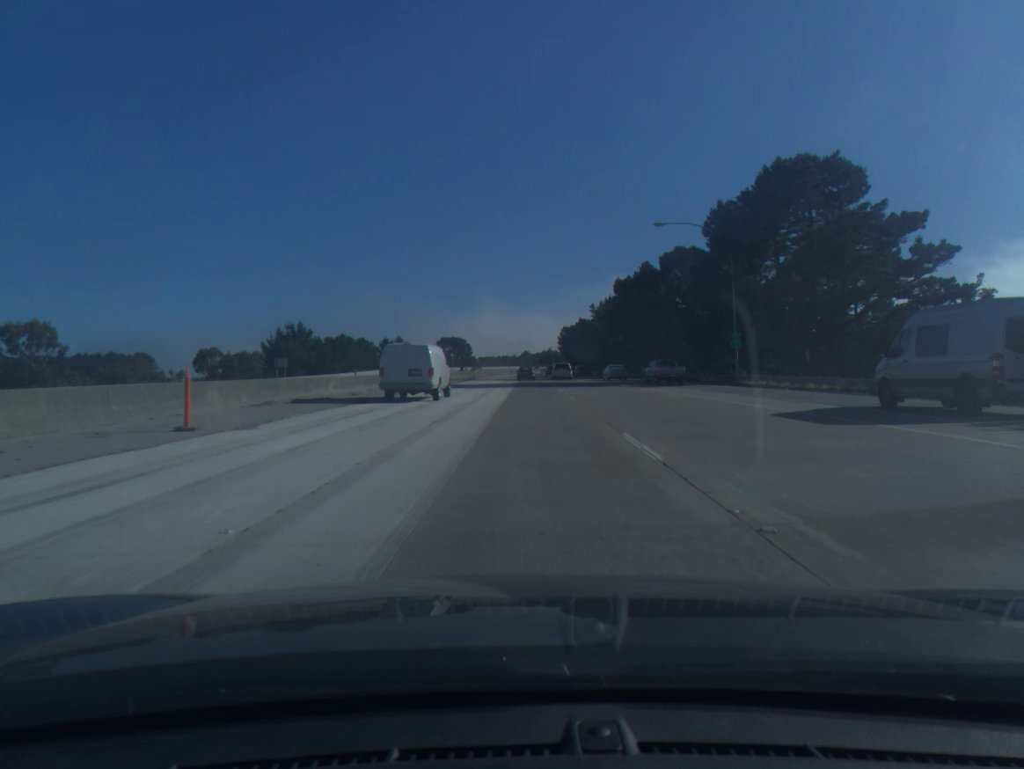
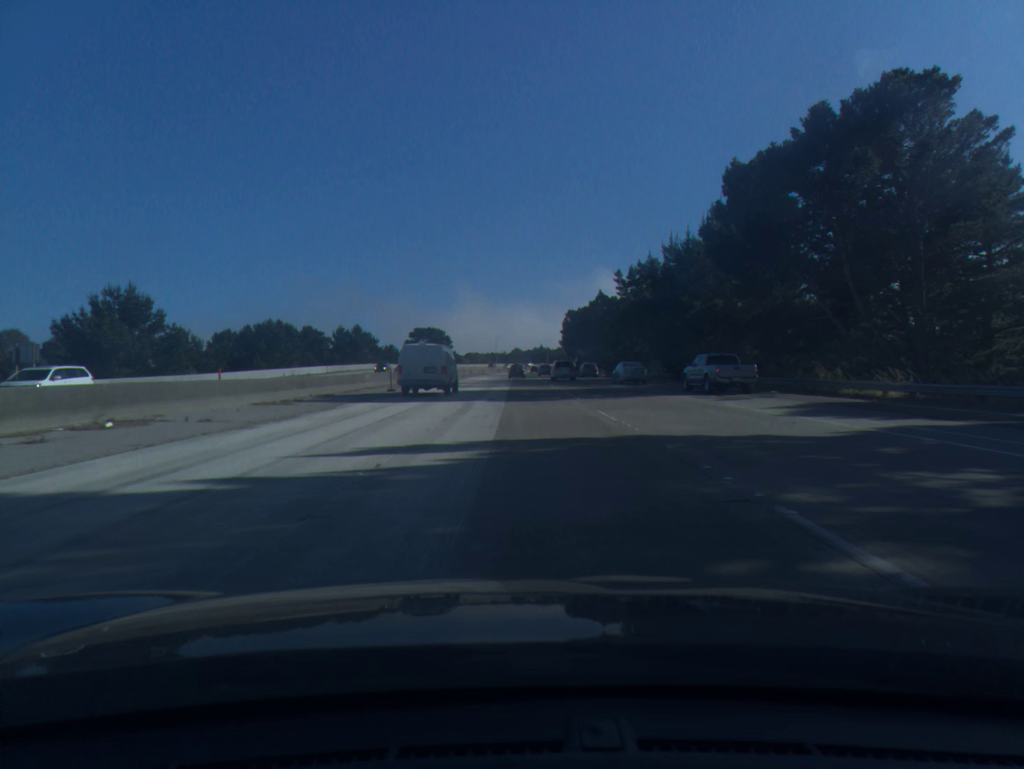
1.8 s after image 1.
(+0.2, +50.9) m; +1°
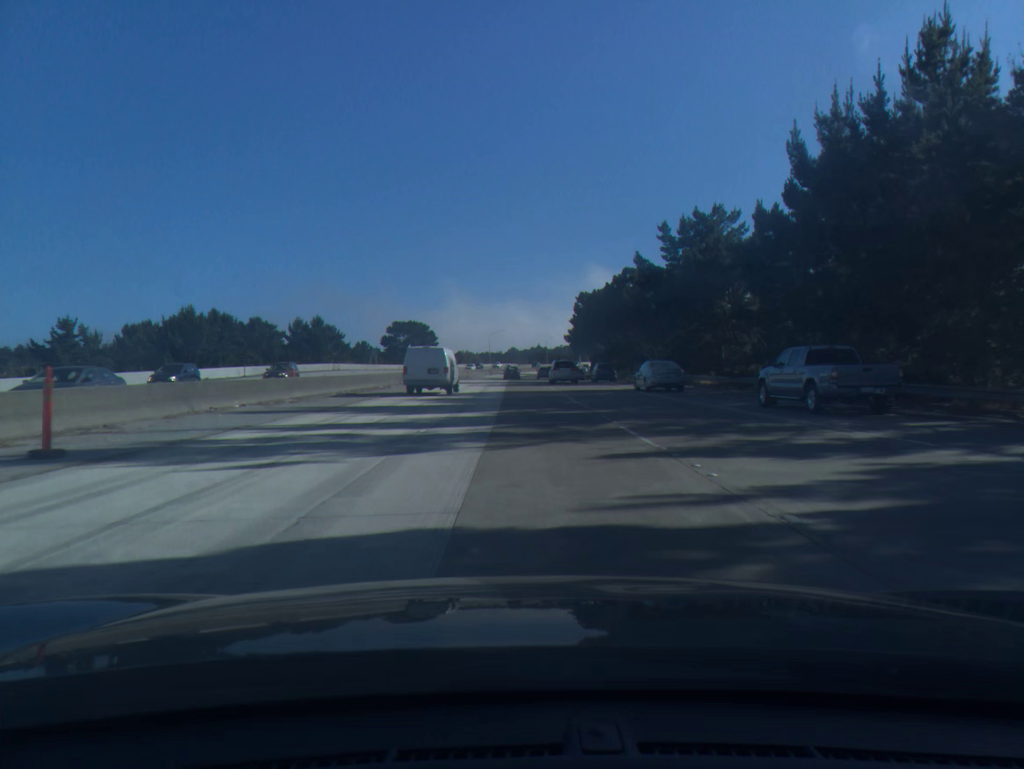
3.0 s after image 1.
(+0.1, +33.9) m; 0°
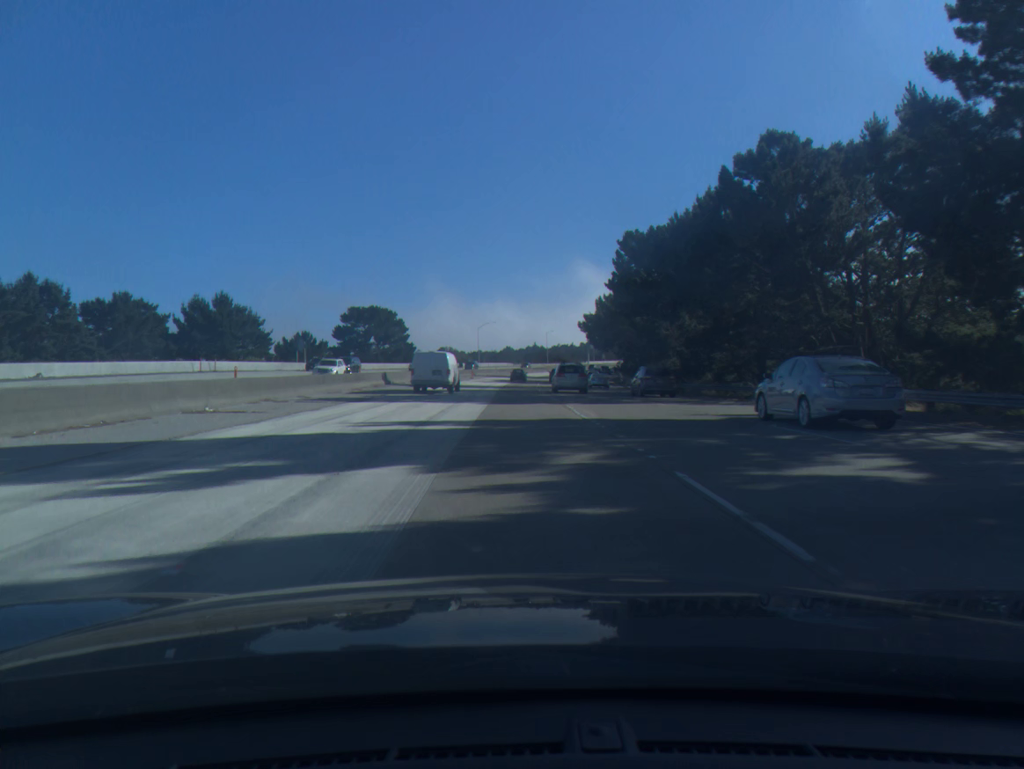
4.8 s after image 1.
(+0.1, +50.8) m; 0°
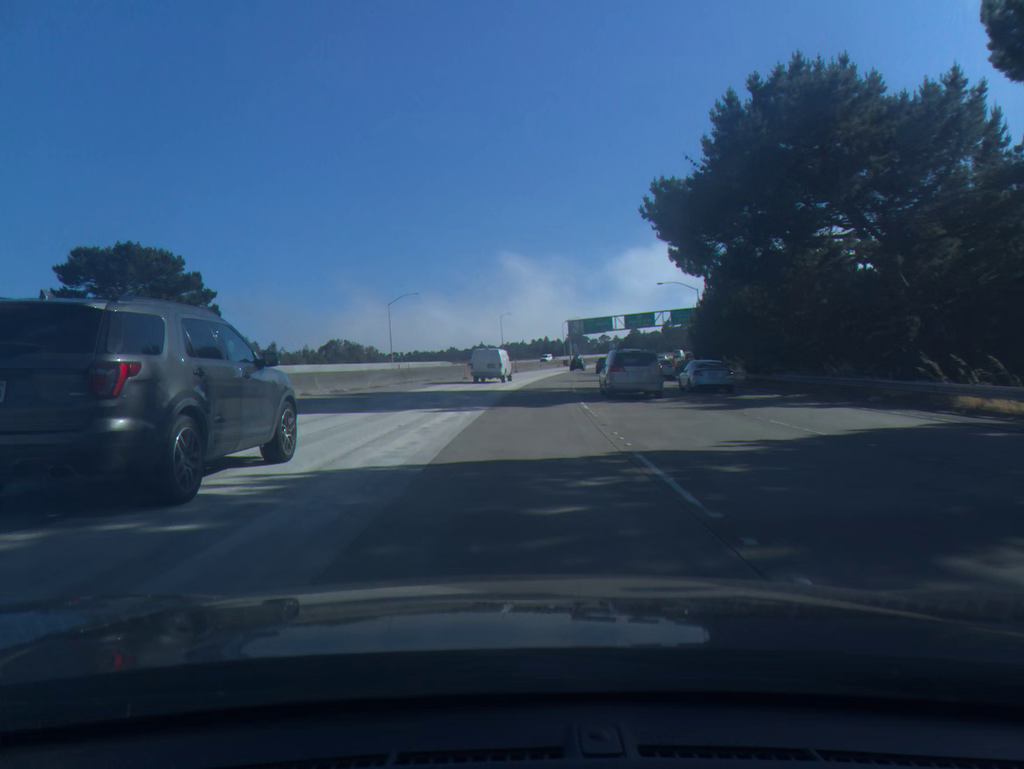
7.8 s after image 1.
(+0.9, +84.9) m; +4°
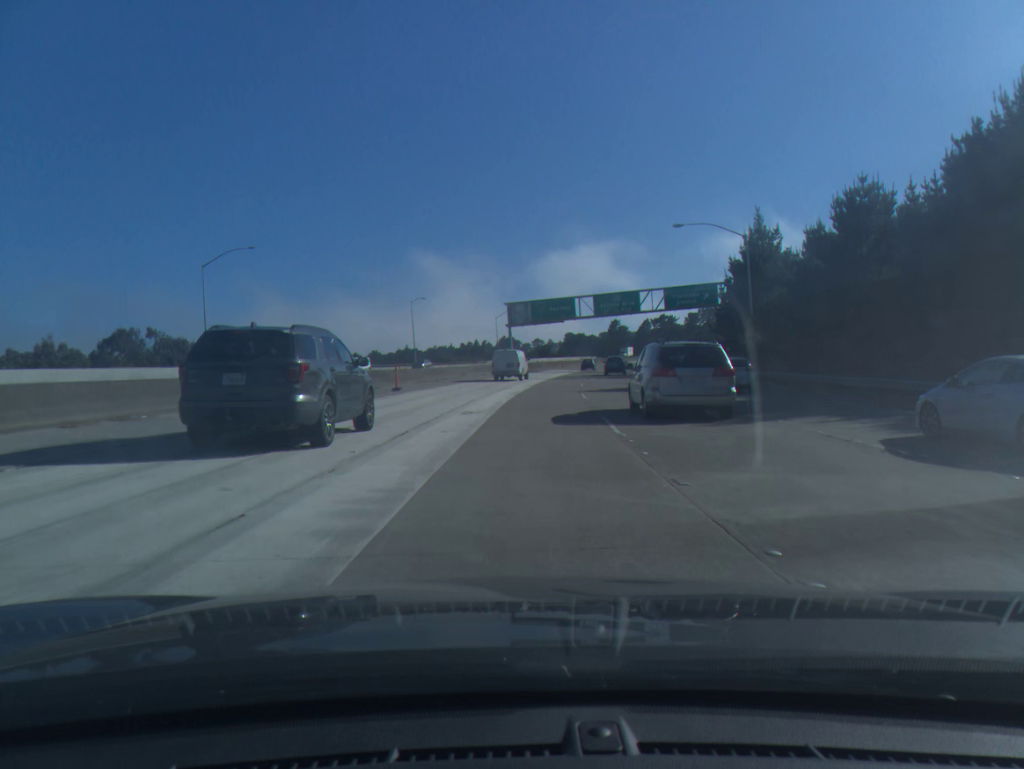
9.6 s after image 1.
(+2.2, +50.8) m; +5°
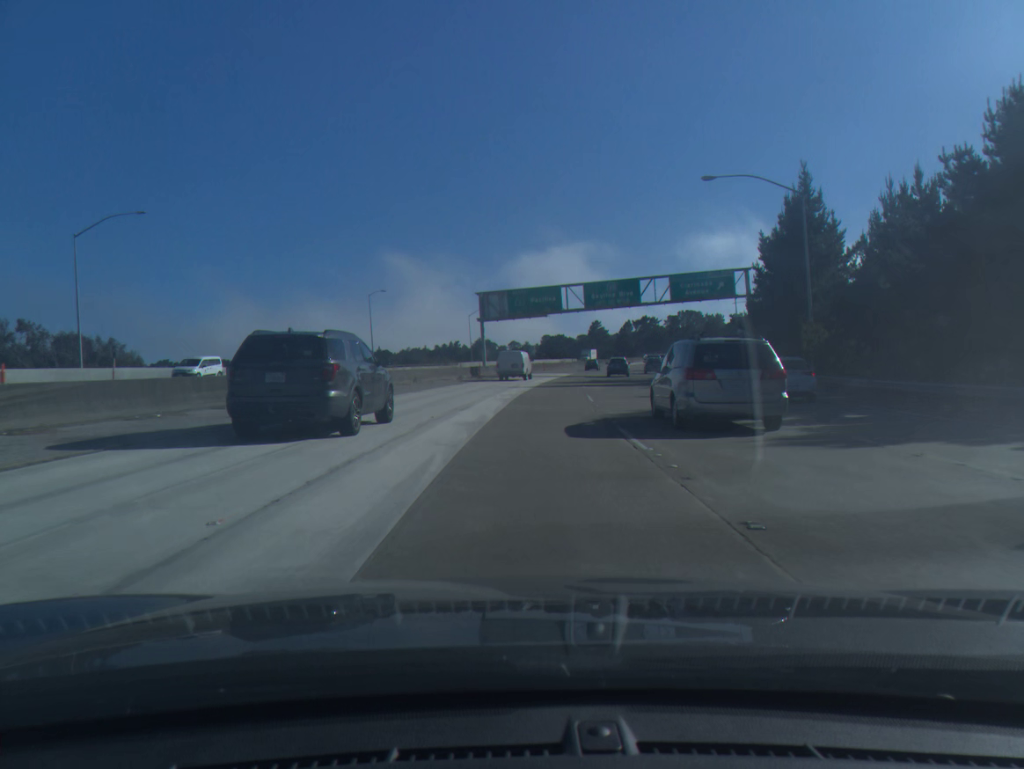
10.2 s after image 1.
(+0.3, +16.9) m; +2°
